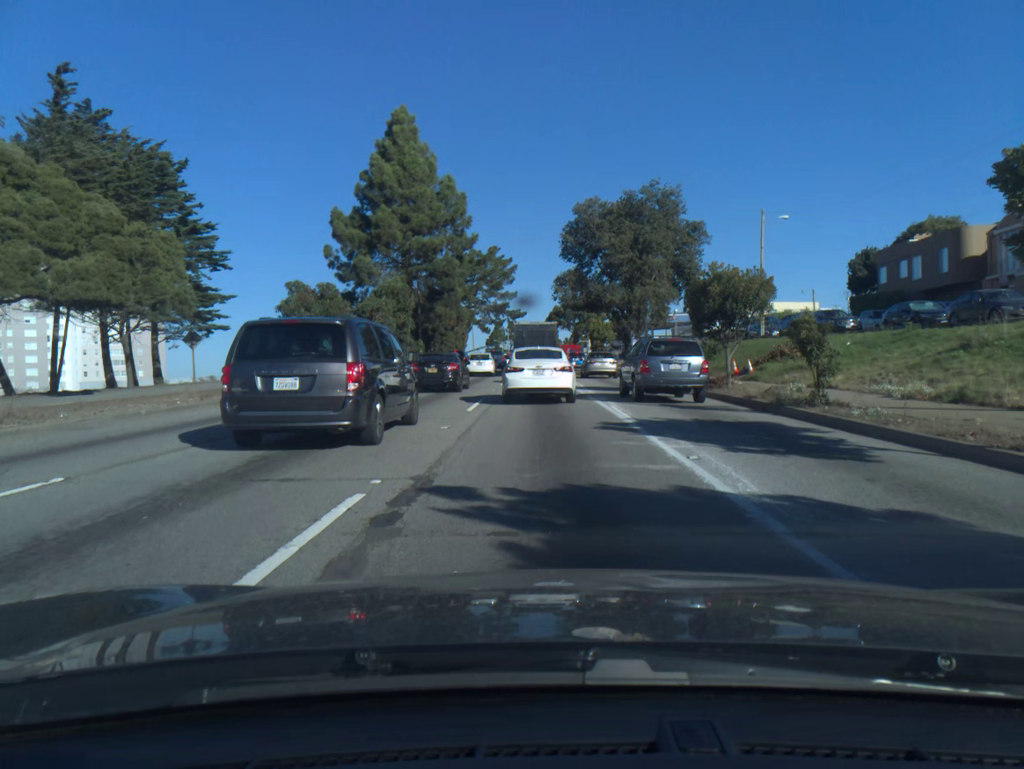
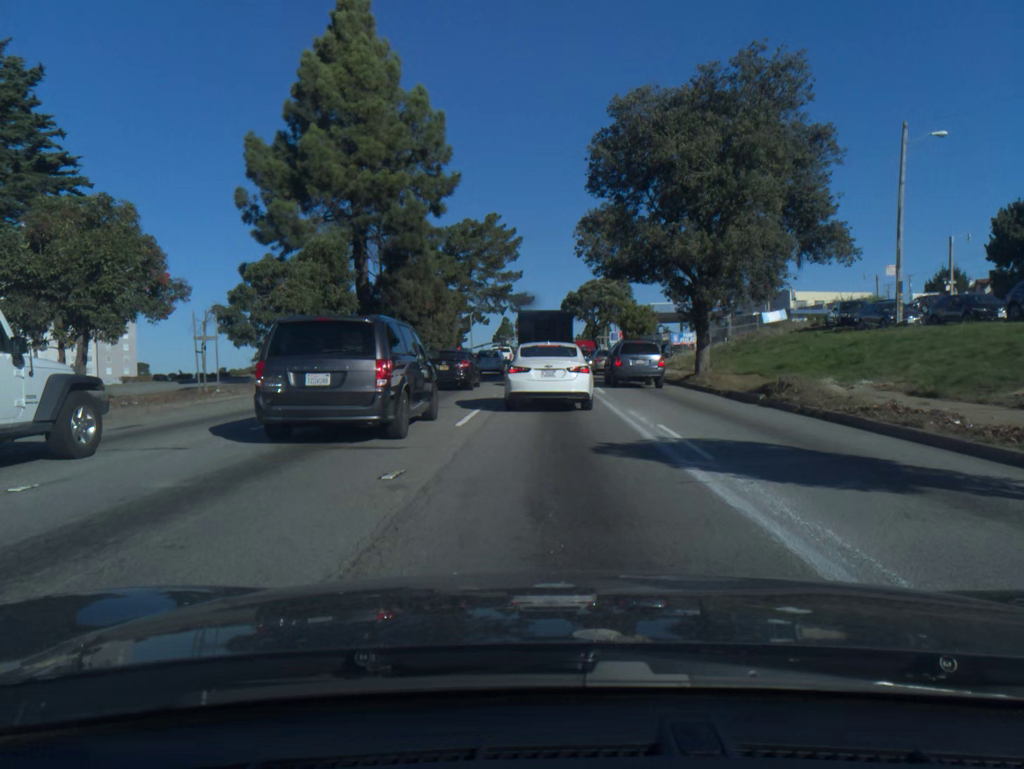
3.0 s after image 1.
(-0.1, +20.2) m; -1°
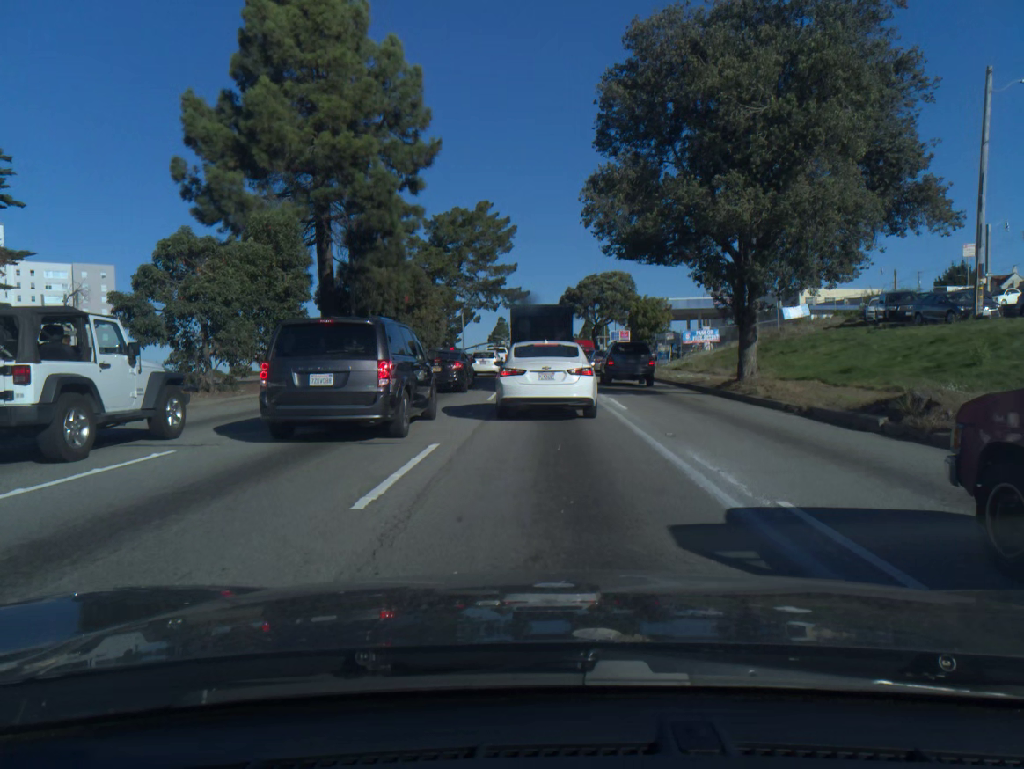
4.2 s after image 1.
(0.0, +7.0) m; 0°
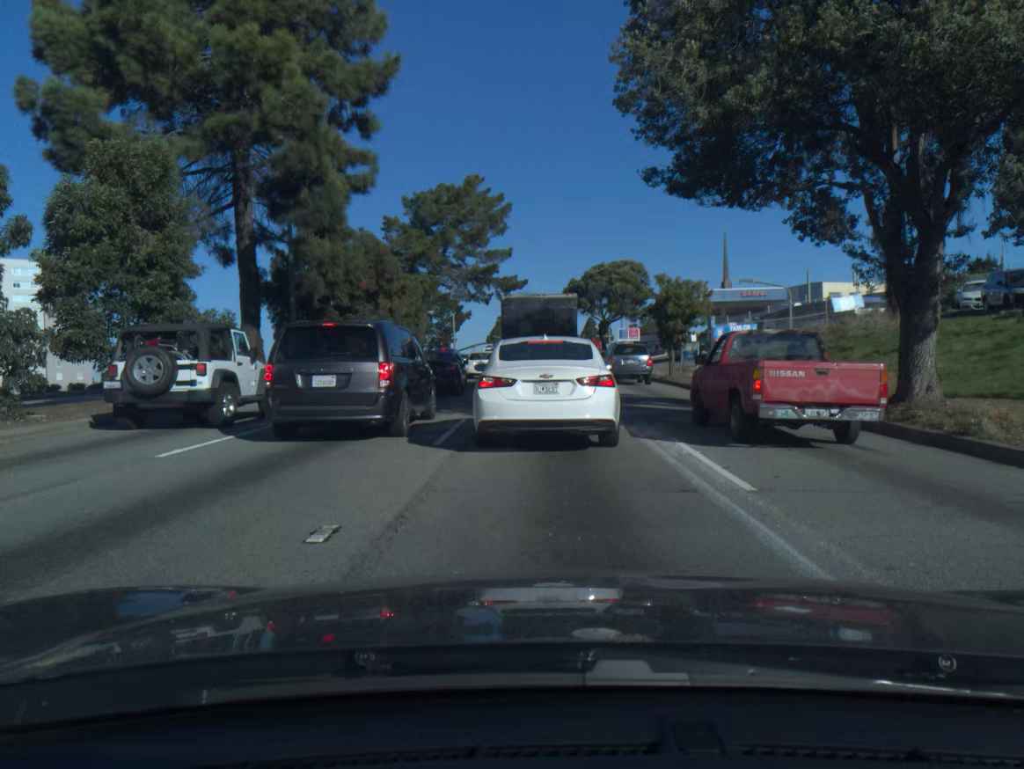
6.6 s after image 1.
(0.0, +10.4) m; 0°
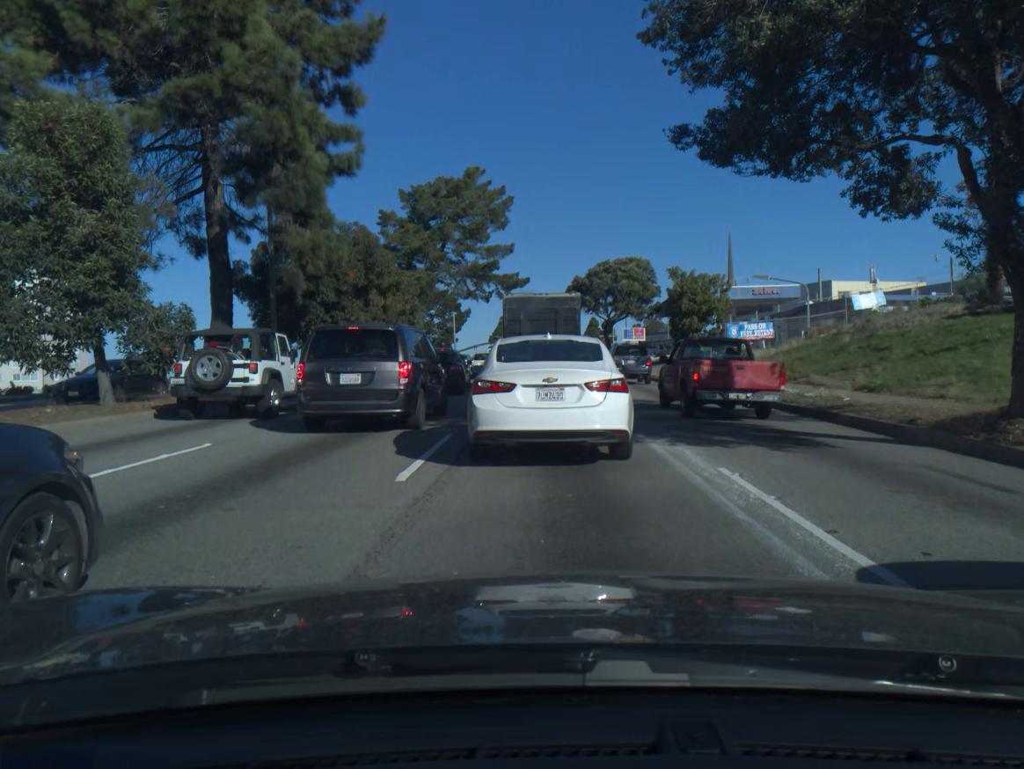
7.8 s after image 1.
(0.0, +3.0) m; 0°
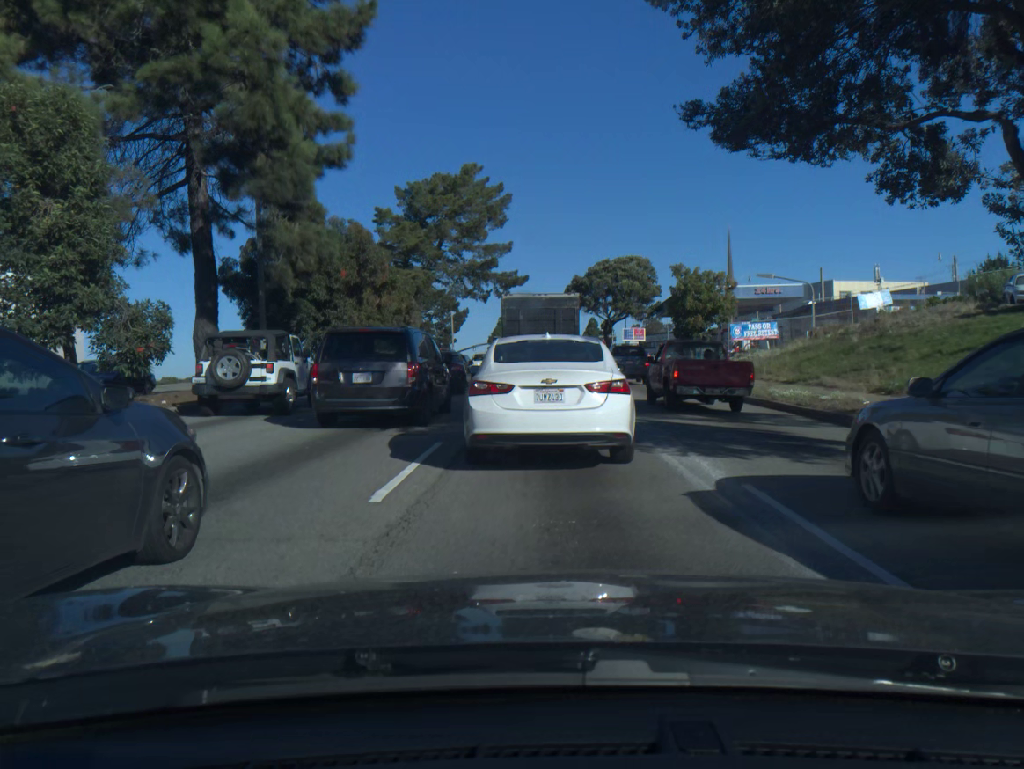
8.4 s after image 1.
(0.0, +1.1) m; 0°
